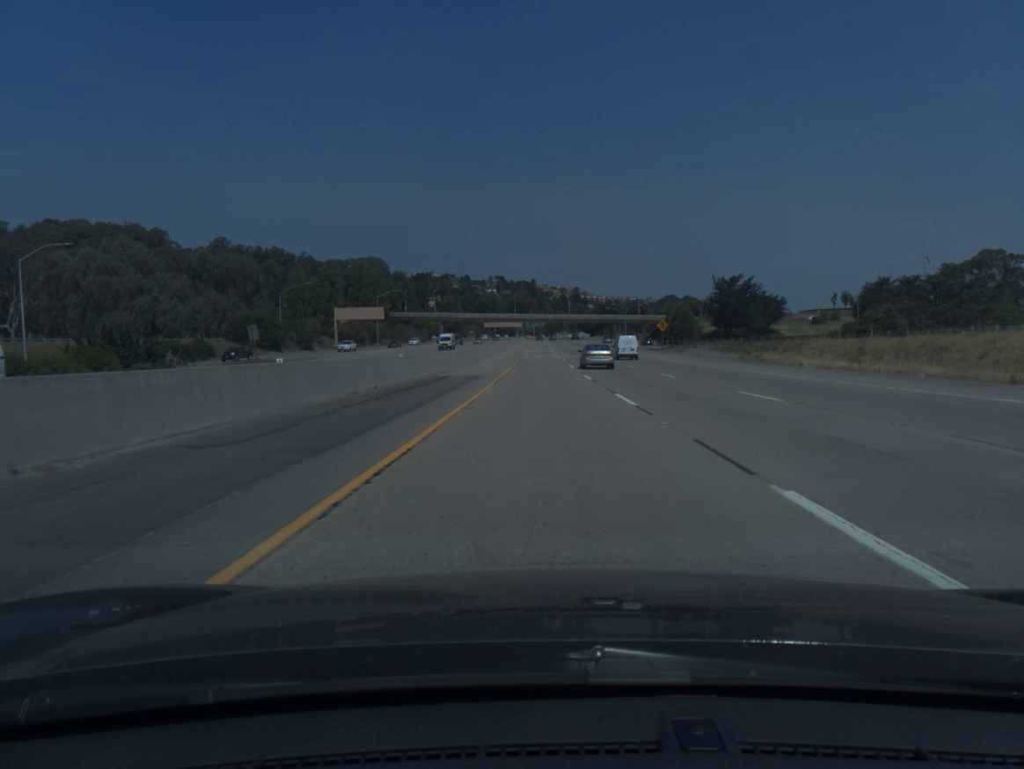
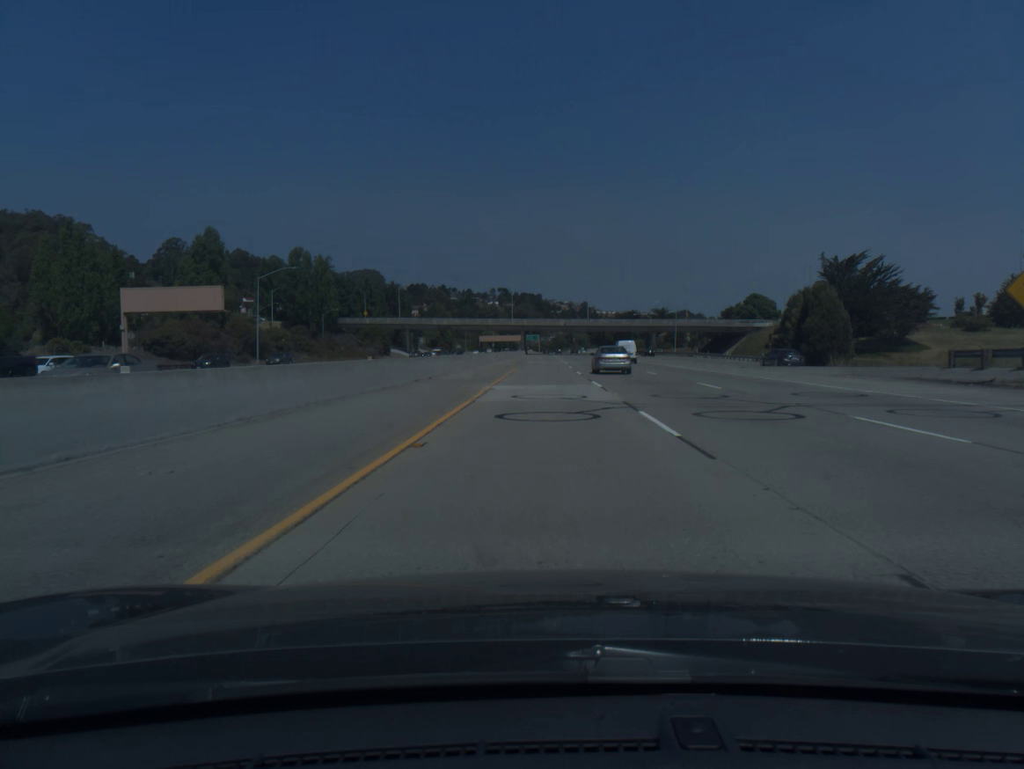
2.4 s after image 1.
(-0.2, +79.0) m; 0°
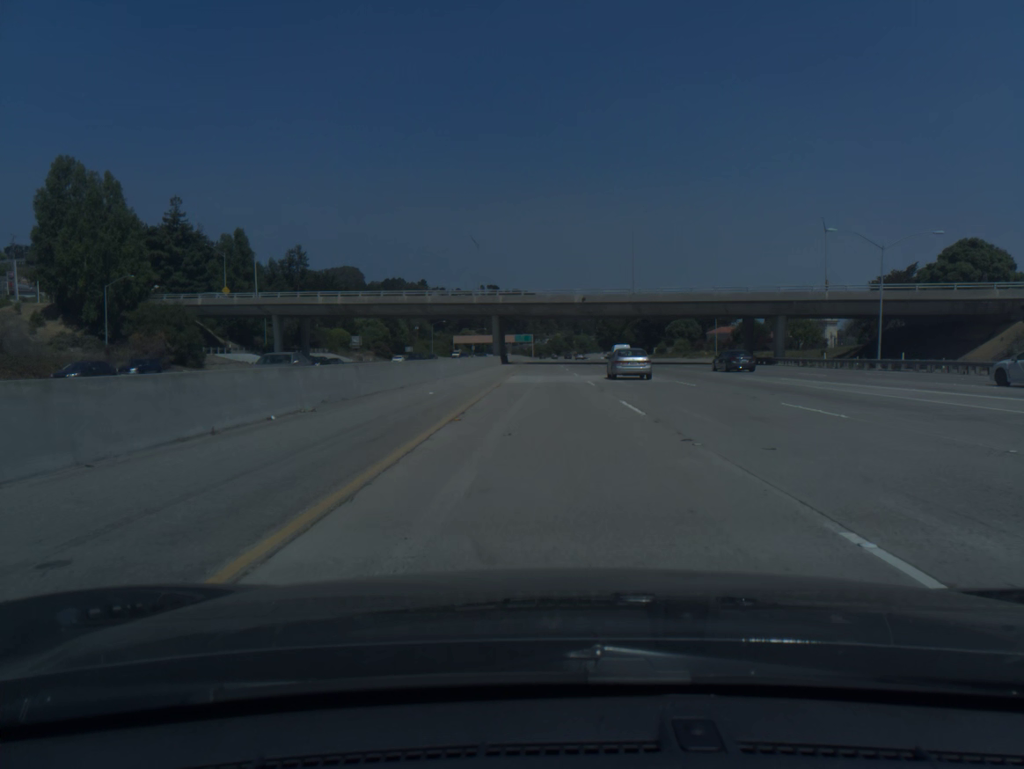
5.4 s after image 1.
(+0.2, +97.5) m; 0°
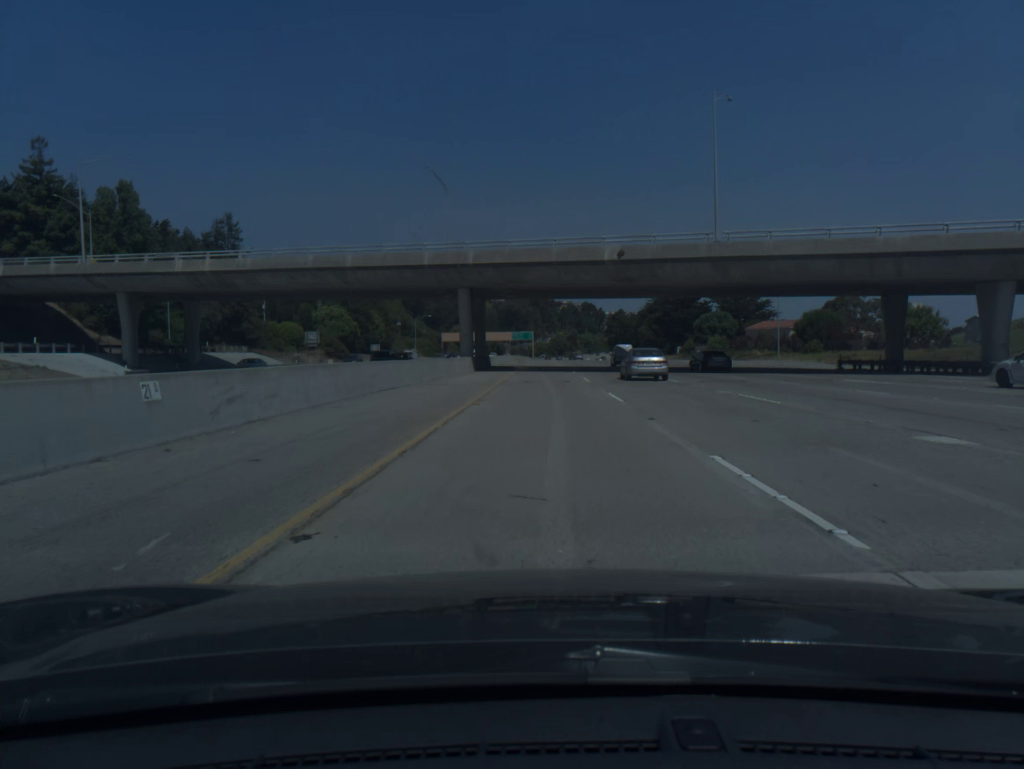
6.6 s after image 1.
(0.0, +39.0) m; 0°
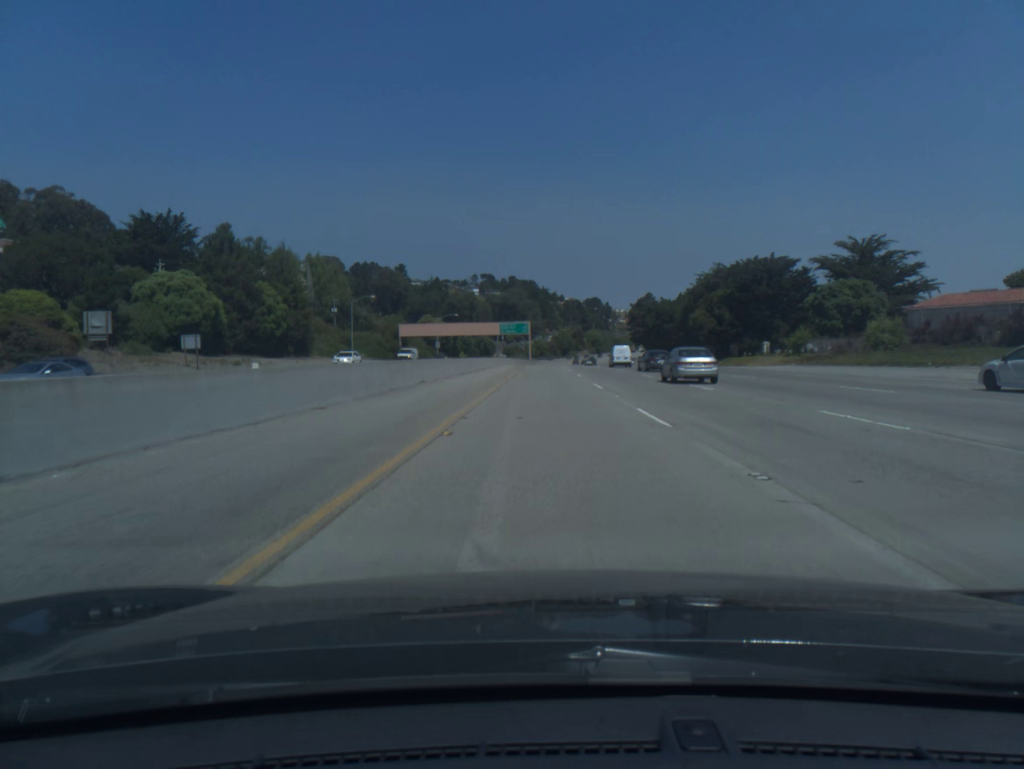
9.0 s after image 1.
(-0.1, +78.0) m; 0°
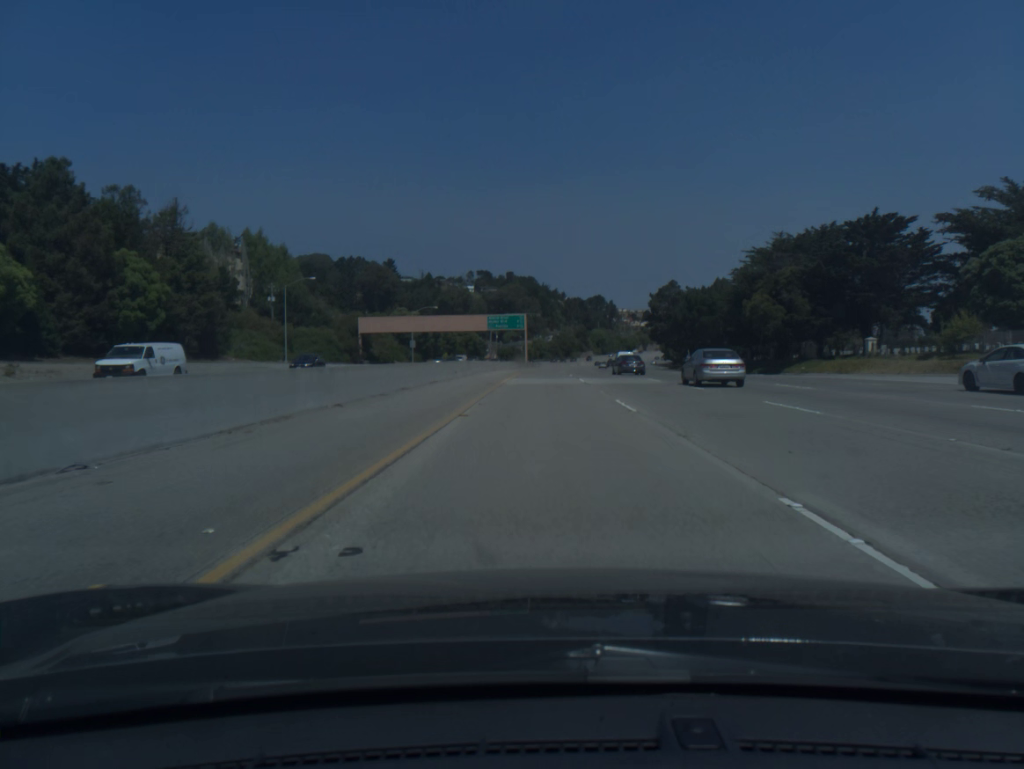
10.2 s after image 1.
(0.0, +39.2) m; 0°
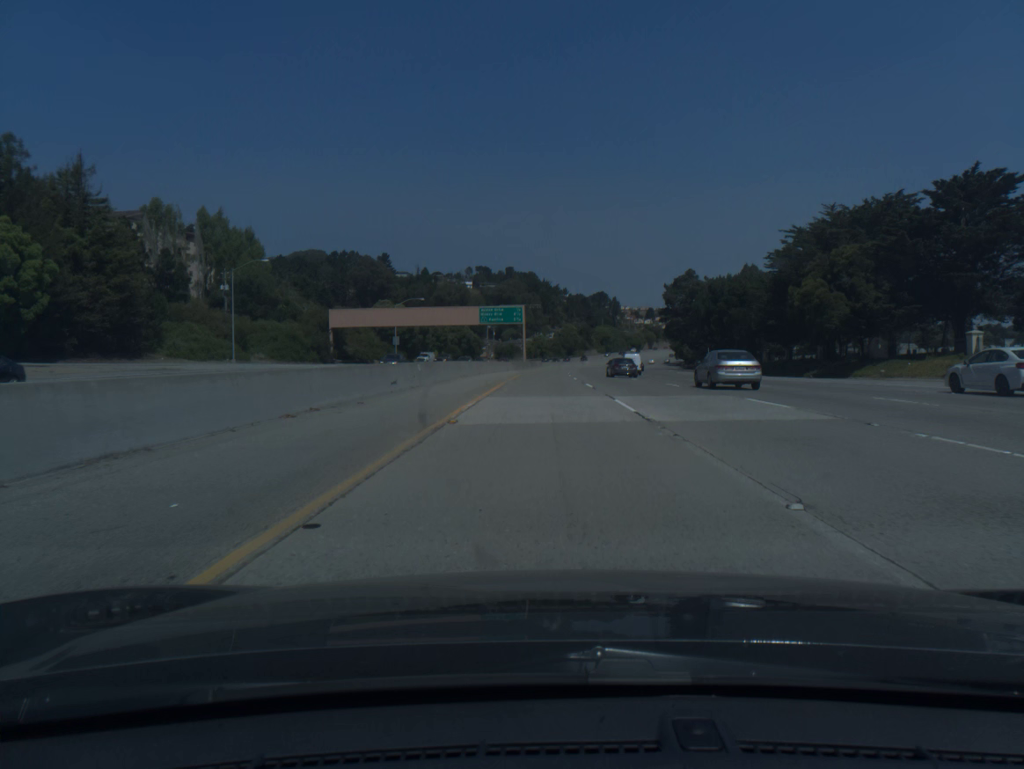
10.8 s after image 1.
(0.0, +19.6) m; 0°
